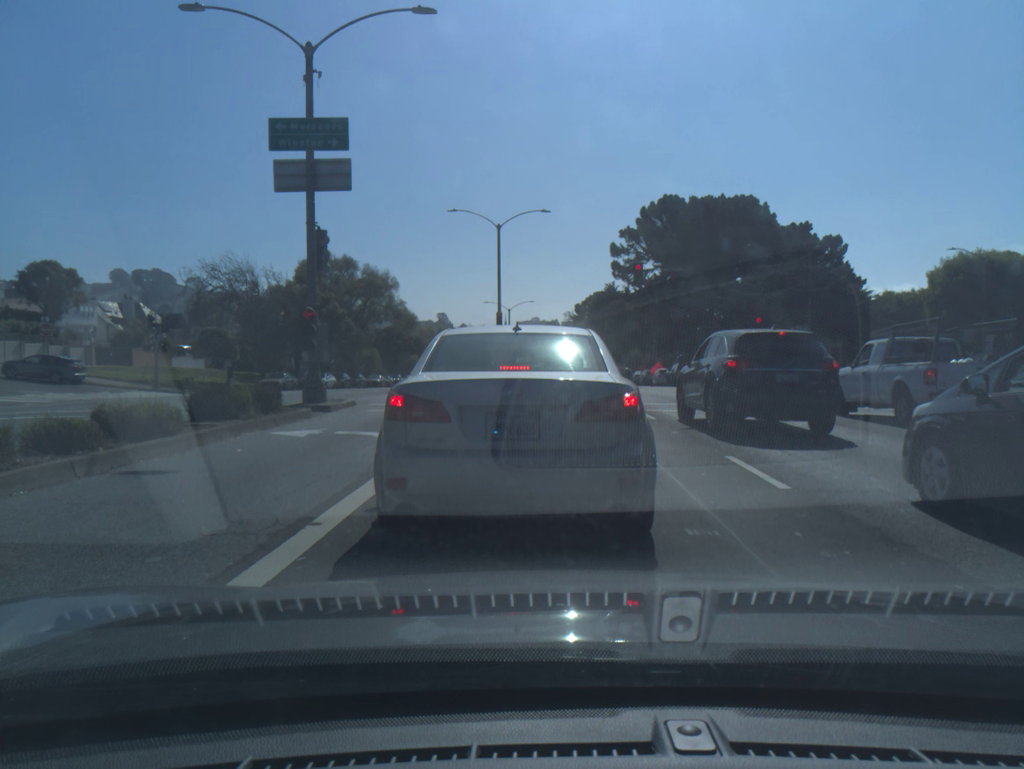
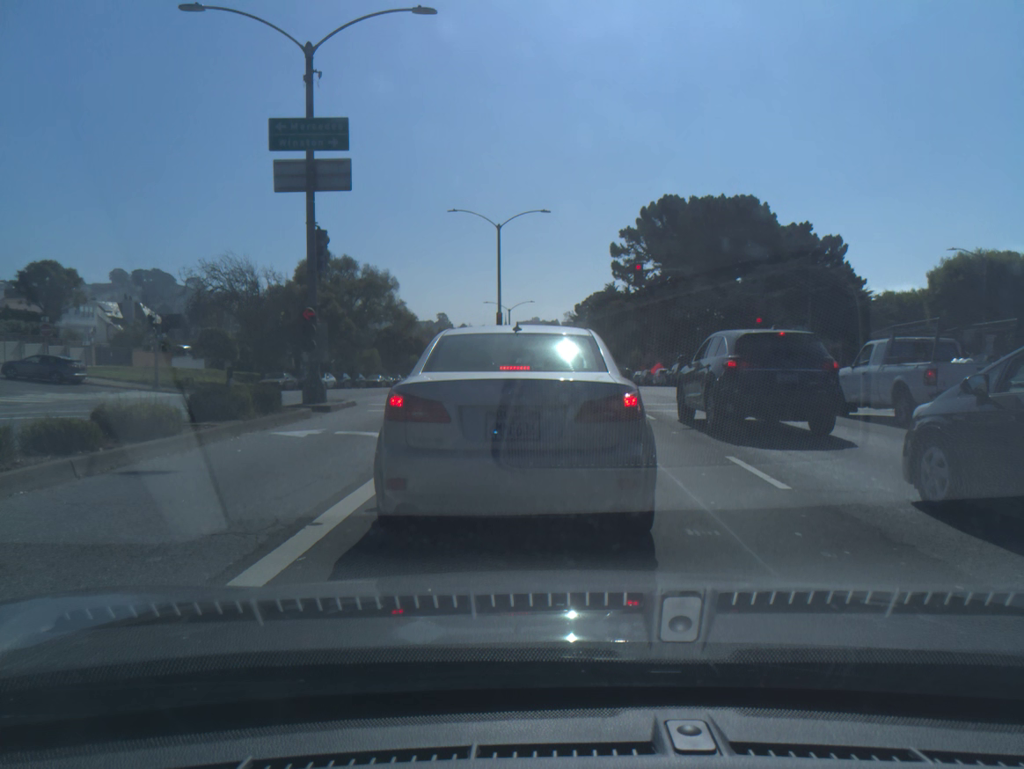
(0.0, 0.0) m; 0°
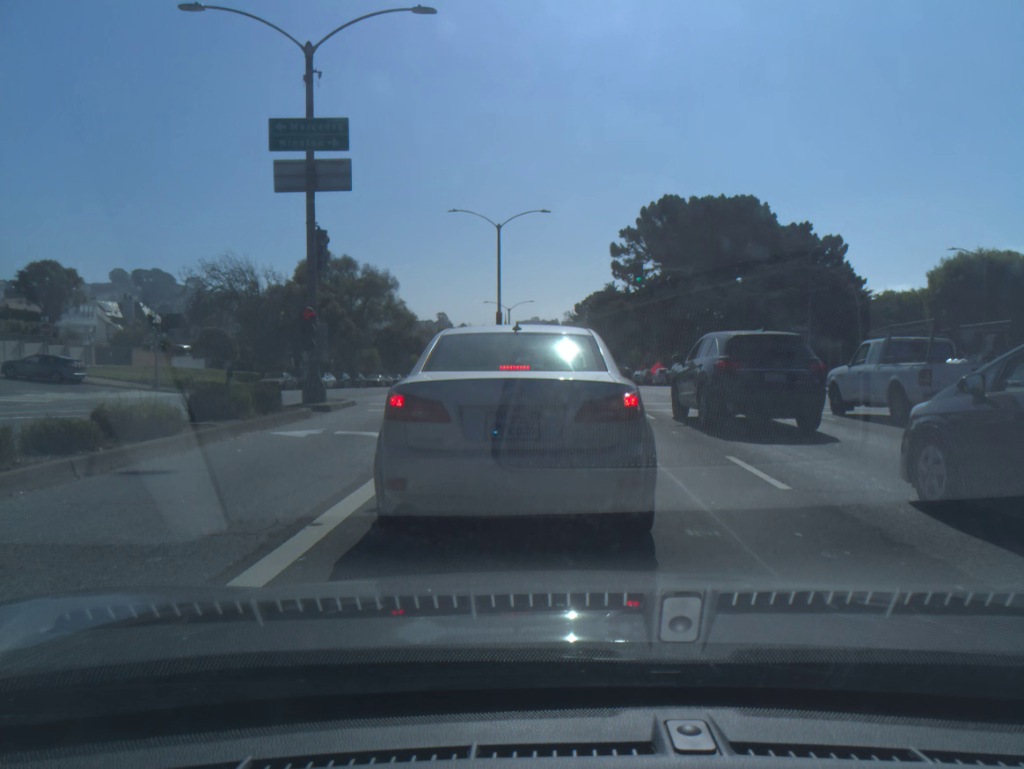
(0.0, 0.0) m; 0°
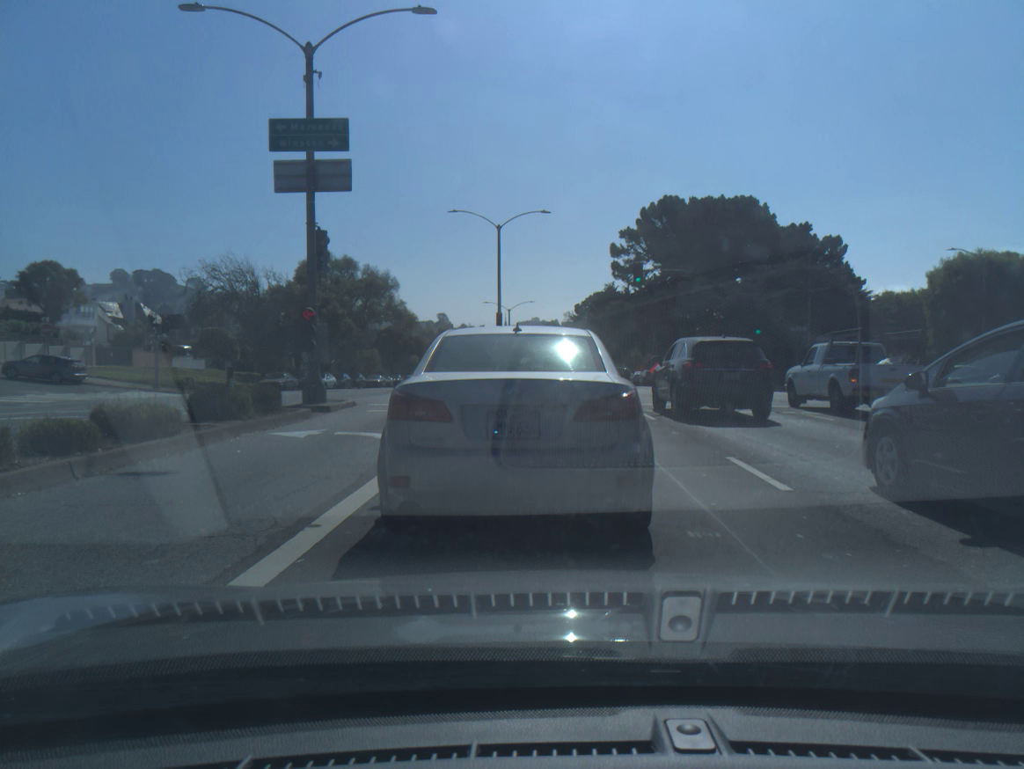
(0.0, 0.0) m; 0°
